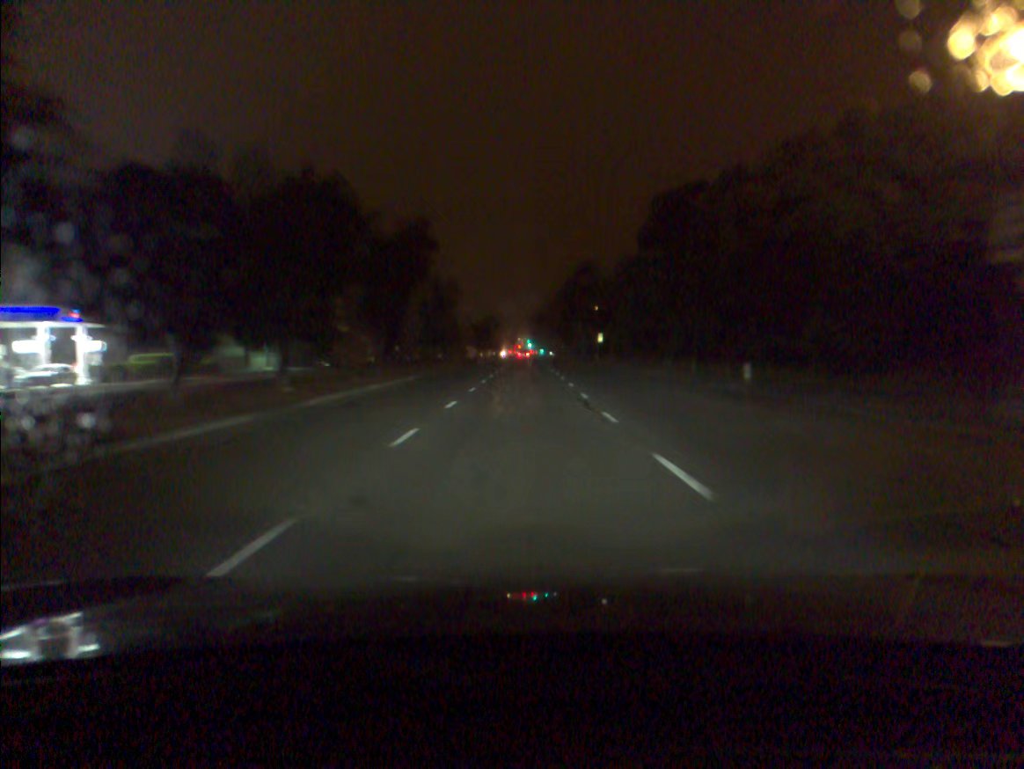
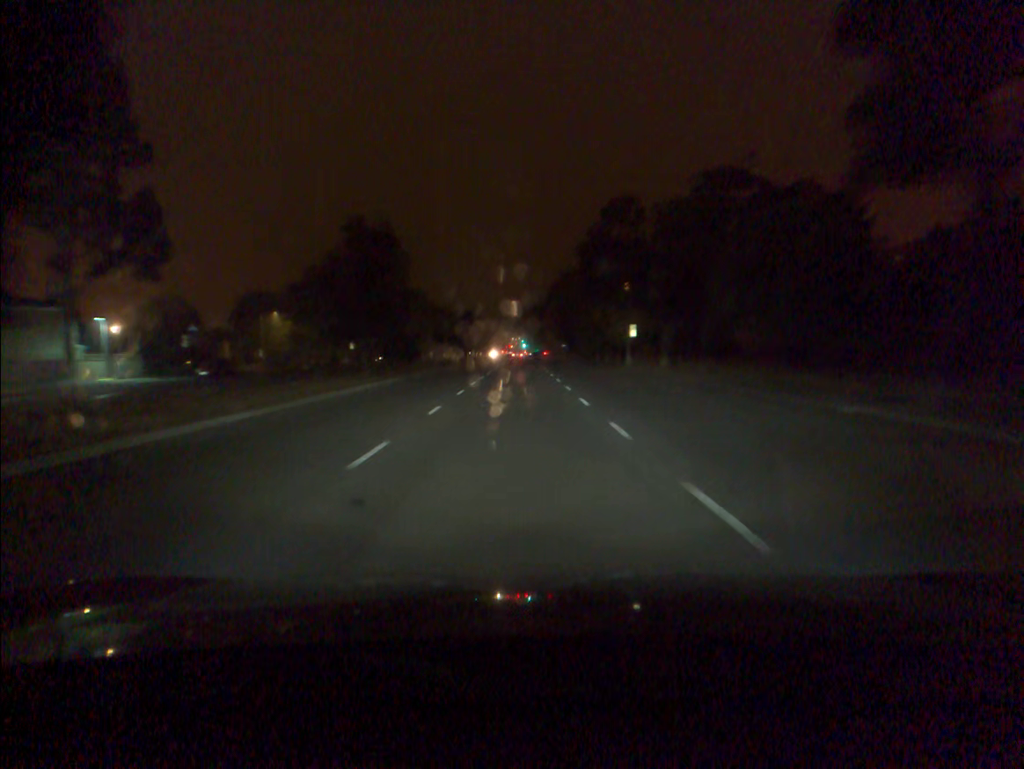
(+0.2, +31.5) m; 0°
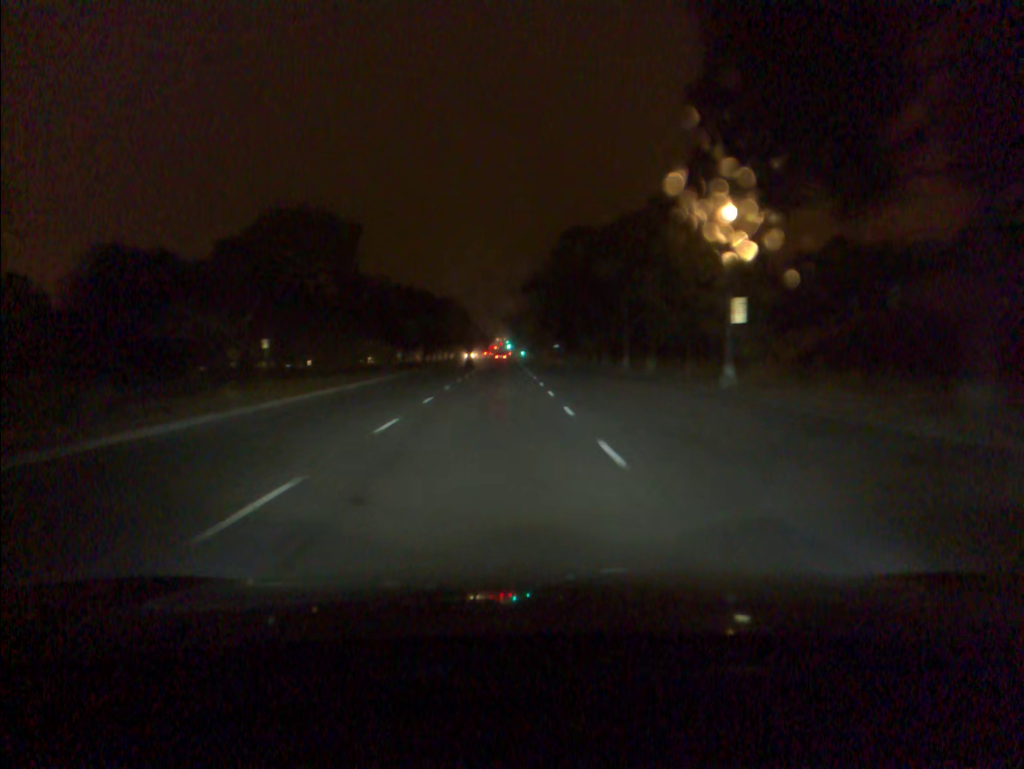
(+0.1, +32.3) m; +1°
